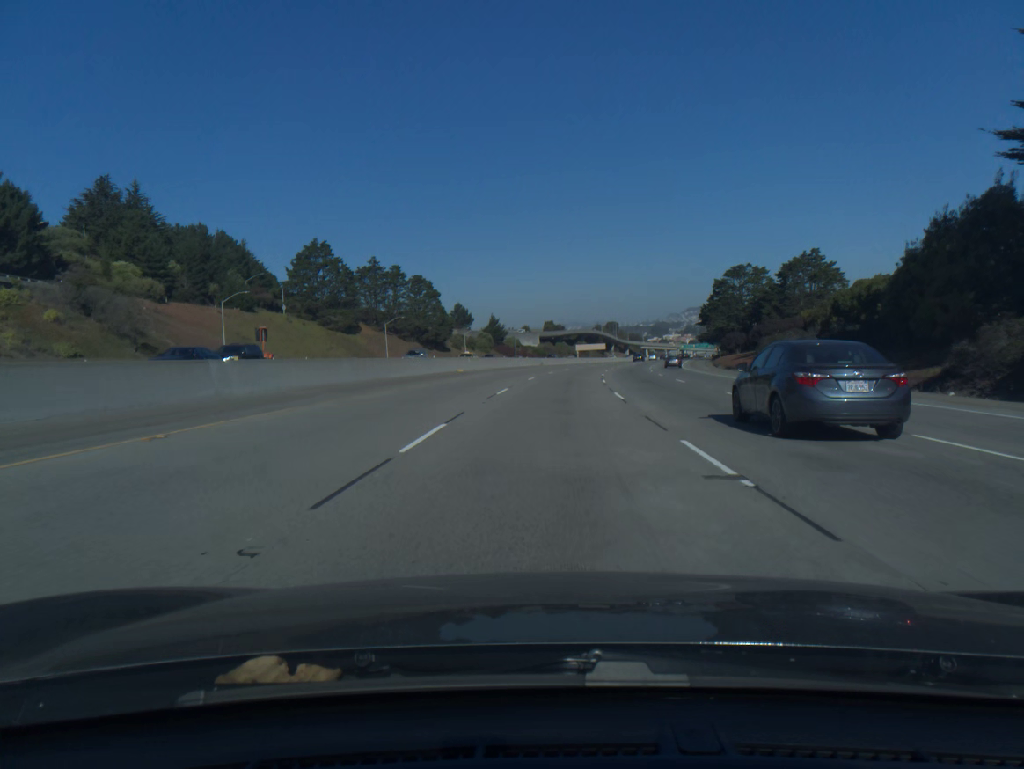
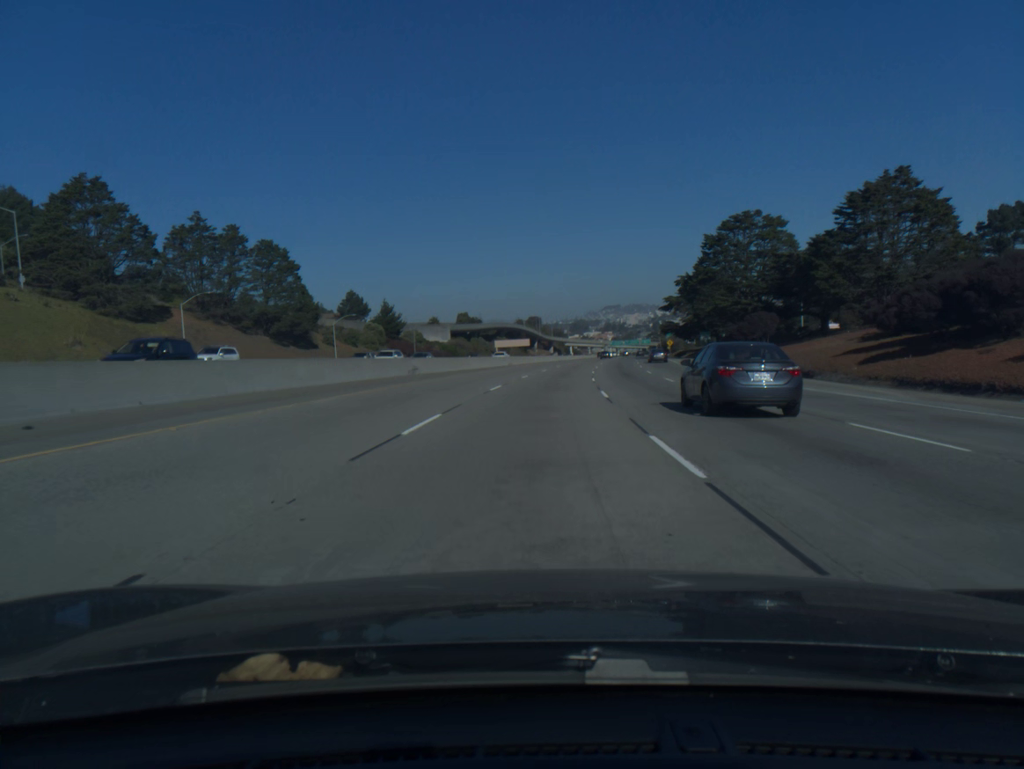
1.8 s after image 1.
(+2.8, +56.5) m; +6°
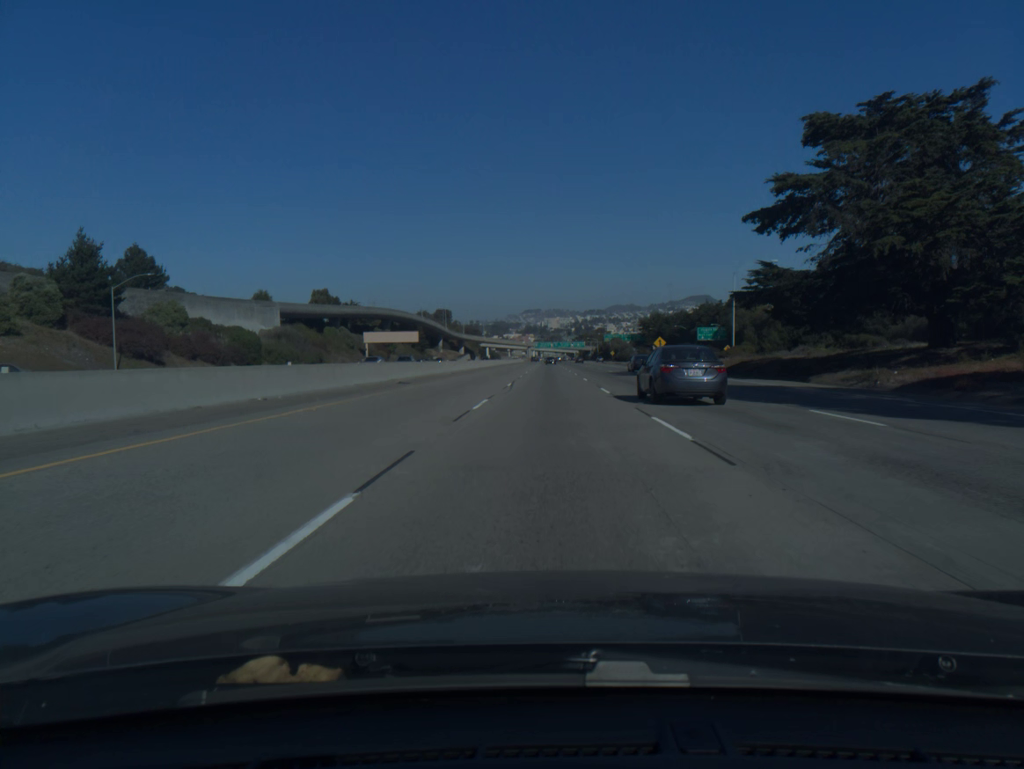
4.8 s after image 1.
(+5.9, +96.0) m; +6°
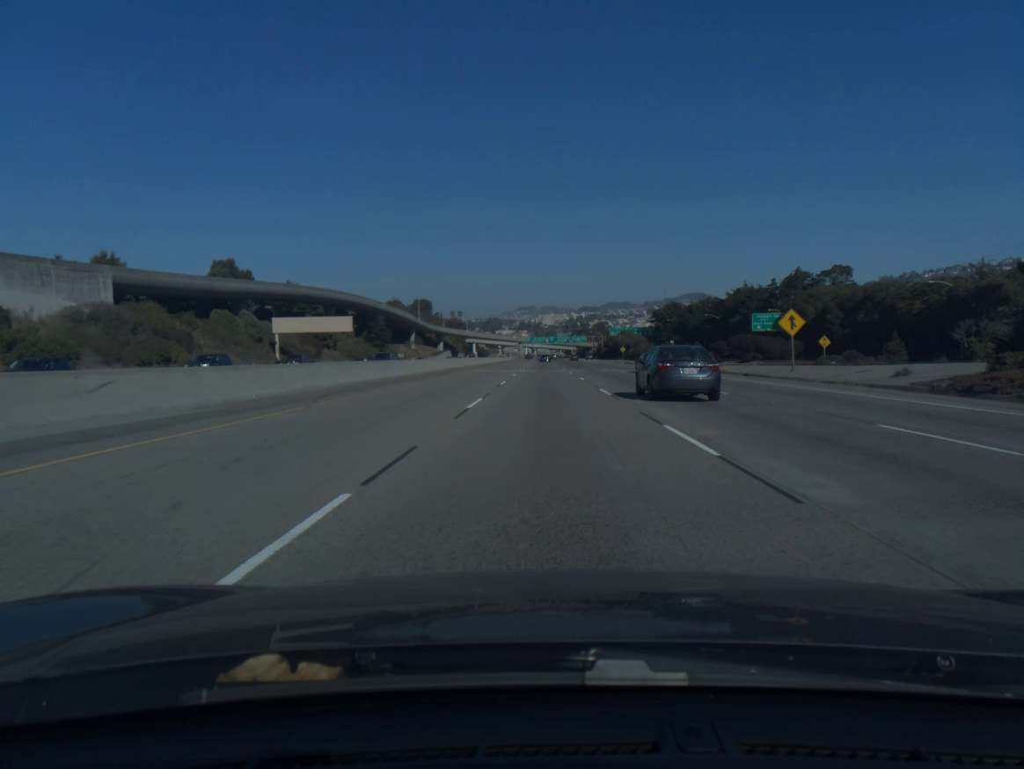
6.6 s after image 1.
(+0.4, +58.9) m; +1°
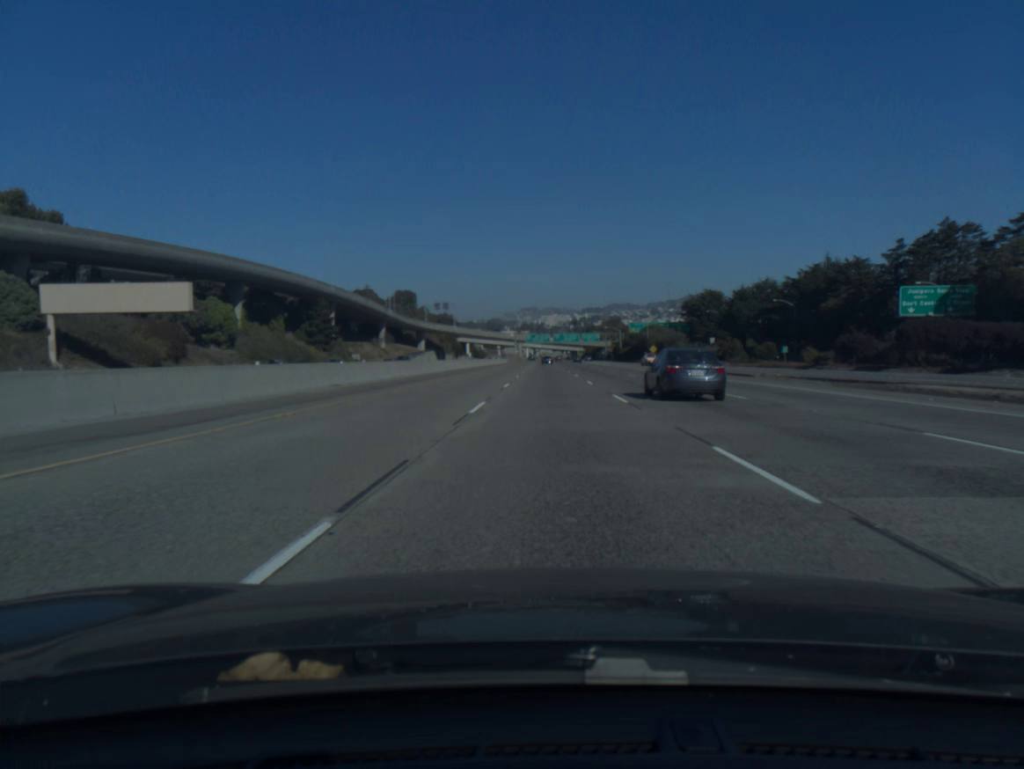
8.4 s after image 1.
(-0.2, +59.7) m; 0°
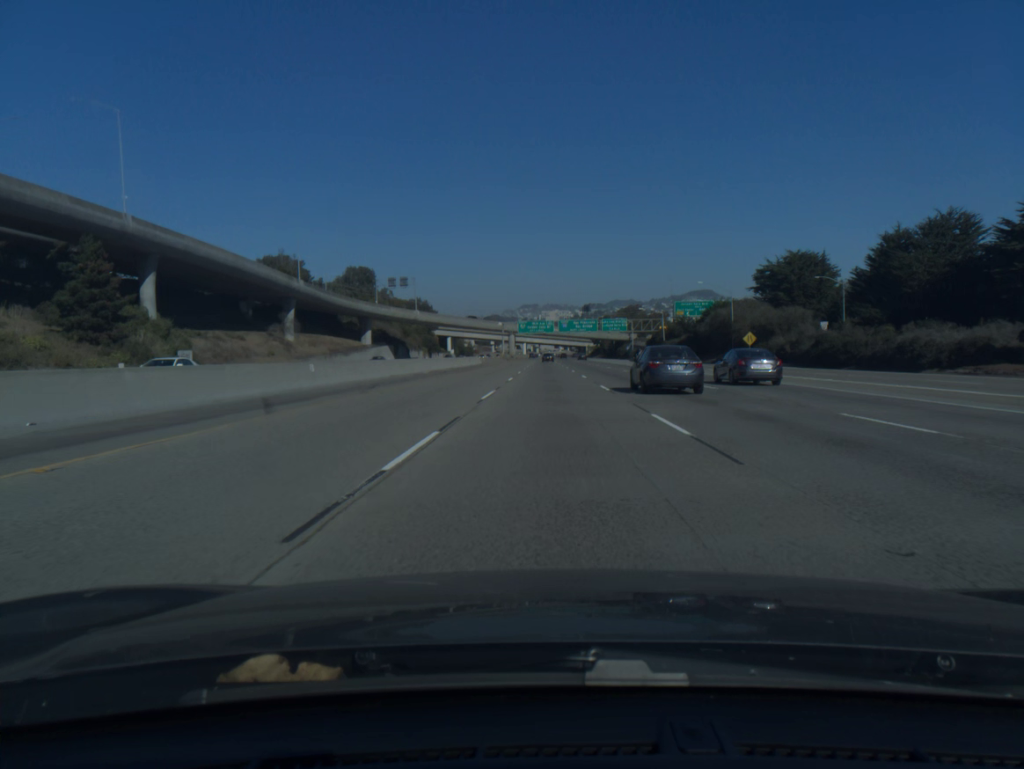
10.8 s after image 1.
(+0.2, +80.7) m; 0°
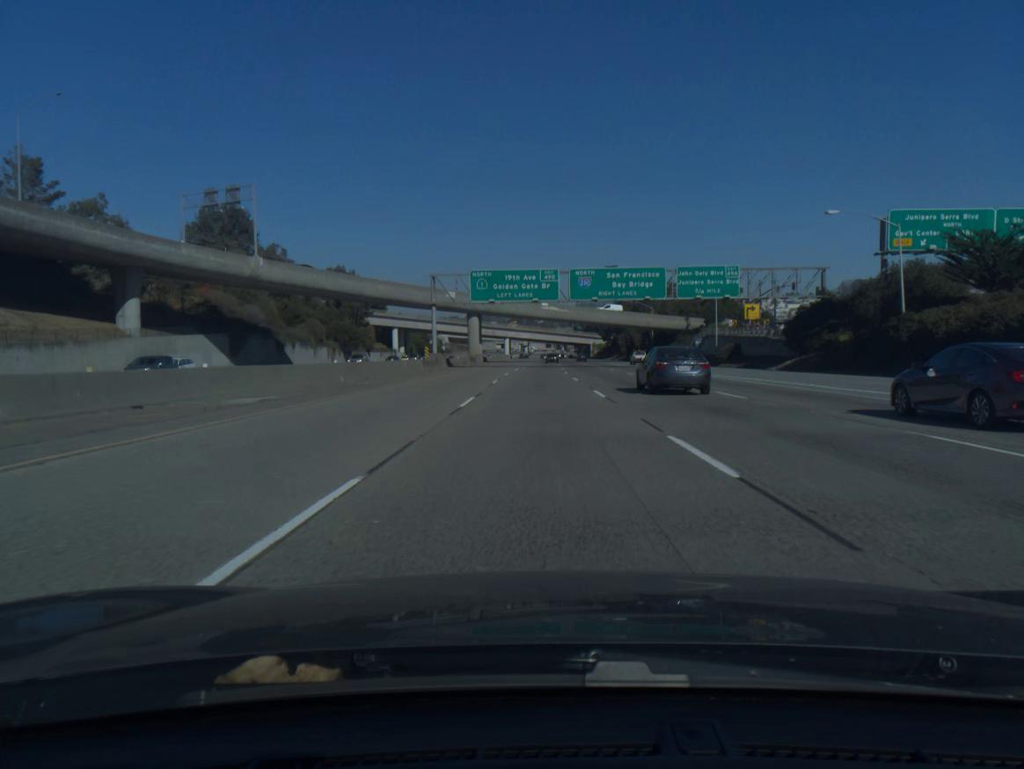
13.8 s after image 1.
(+0.2, +103.1) m; +1°
